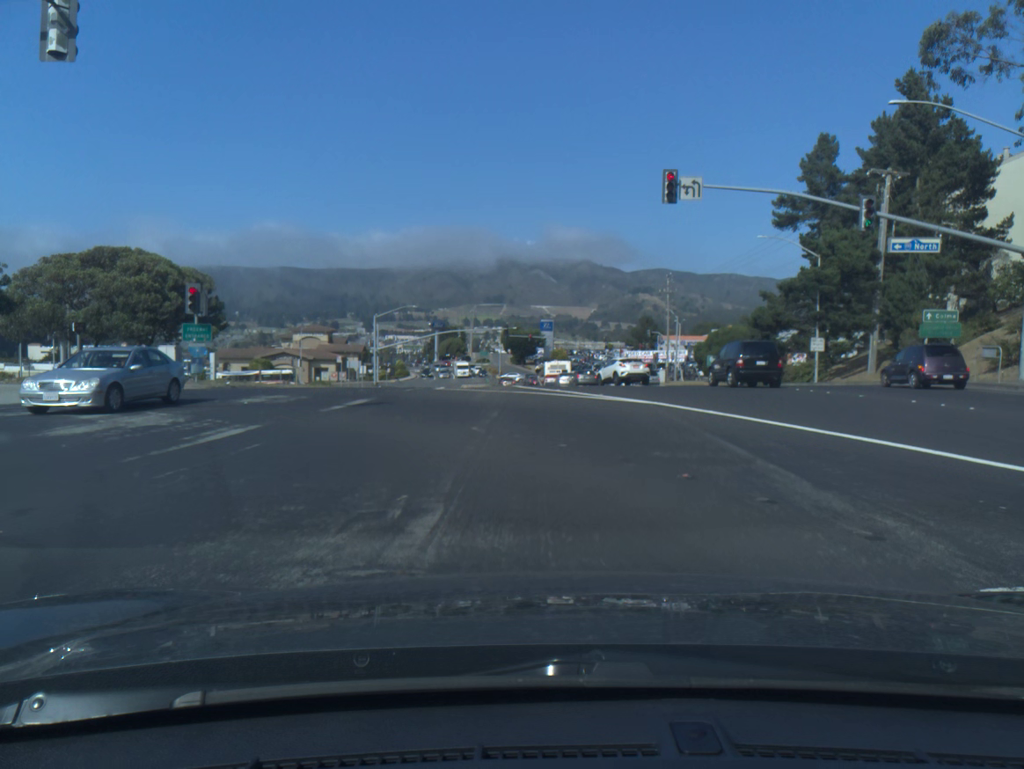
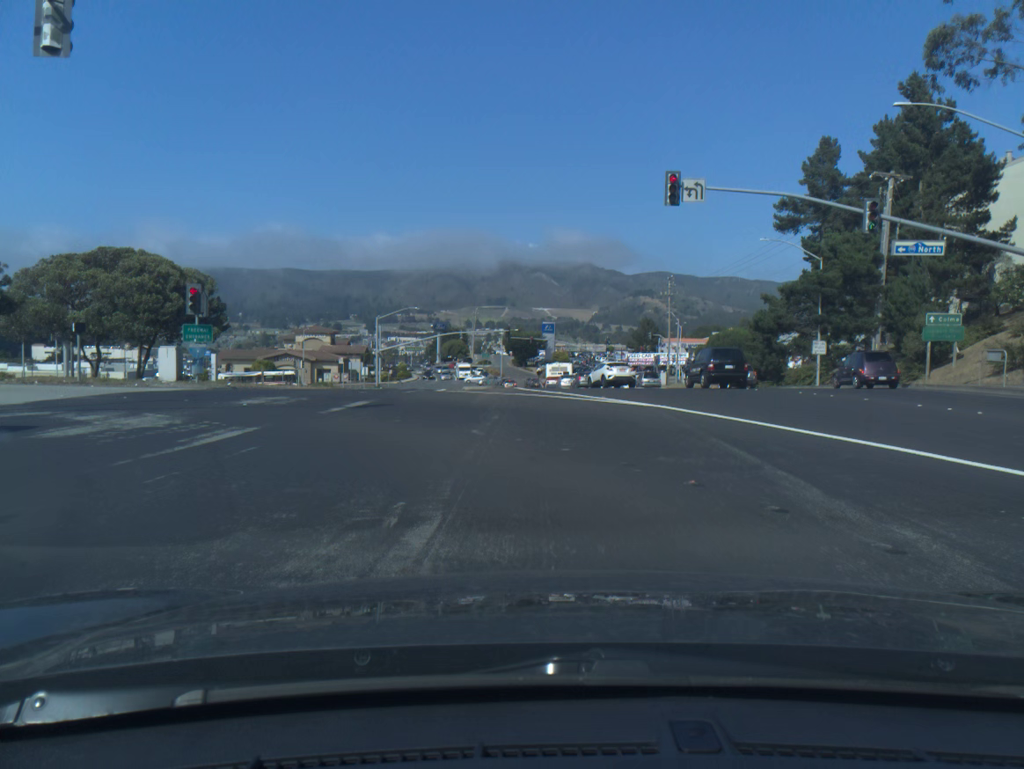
(0.0, +0.3) m; 0°
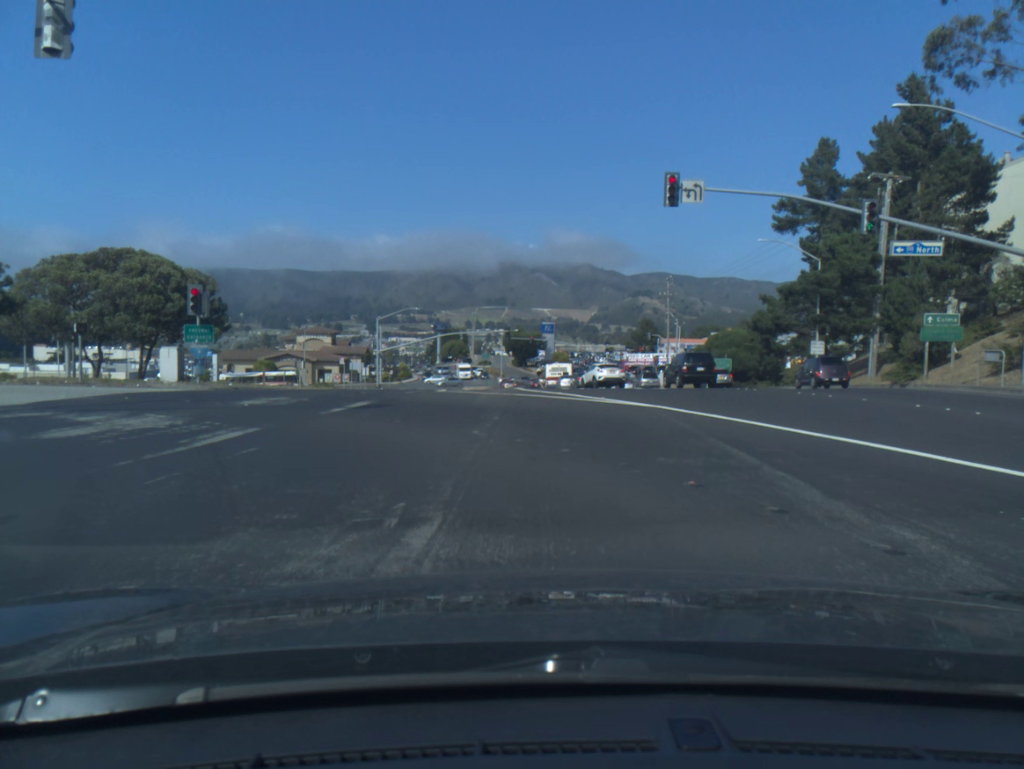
(0.0, 0.0) m; 0°
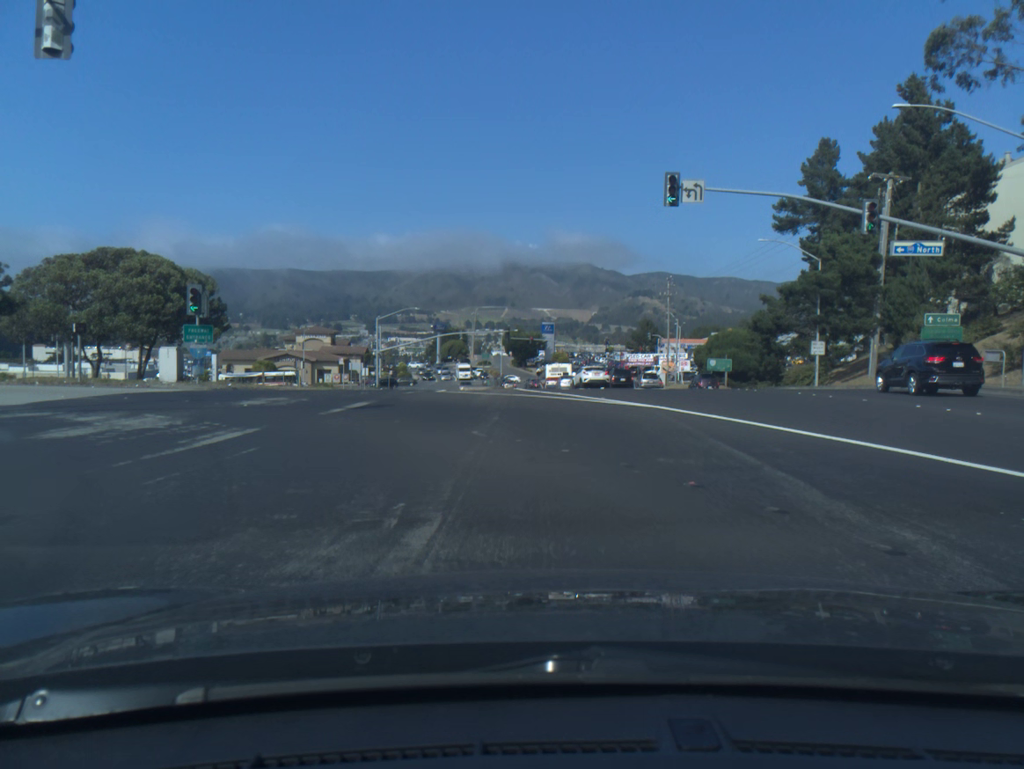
(0.0, 0.0) m; 0°
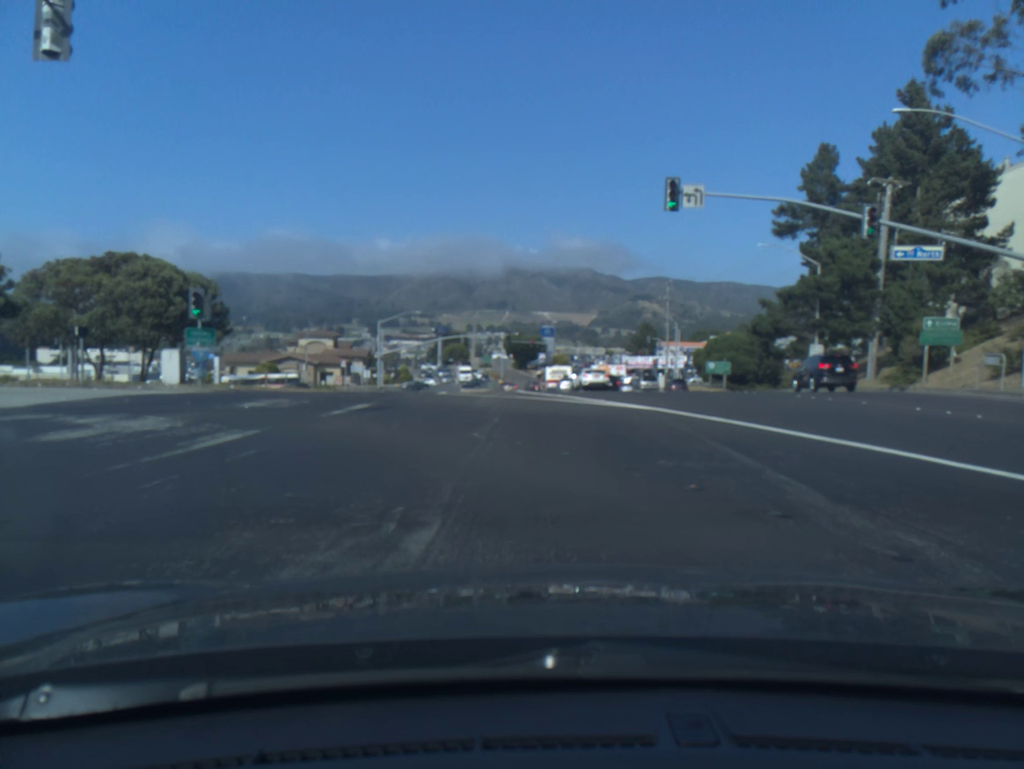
(0.0, +0.1) m; 0°
